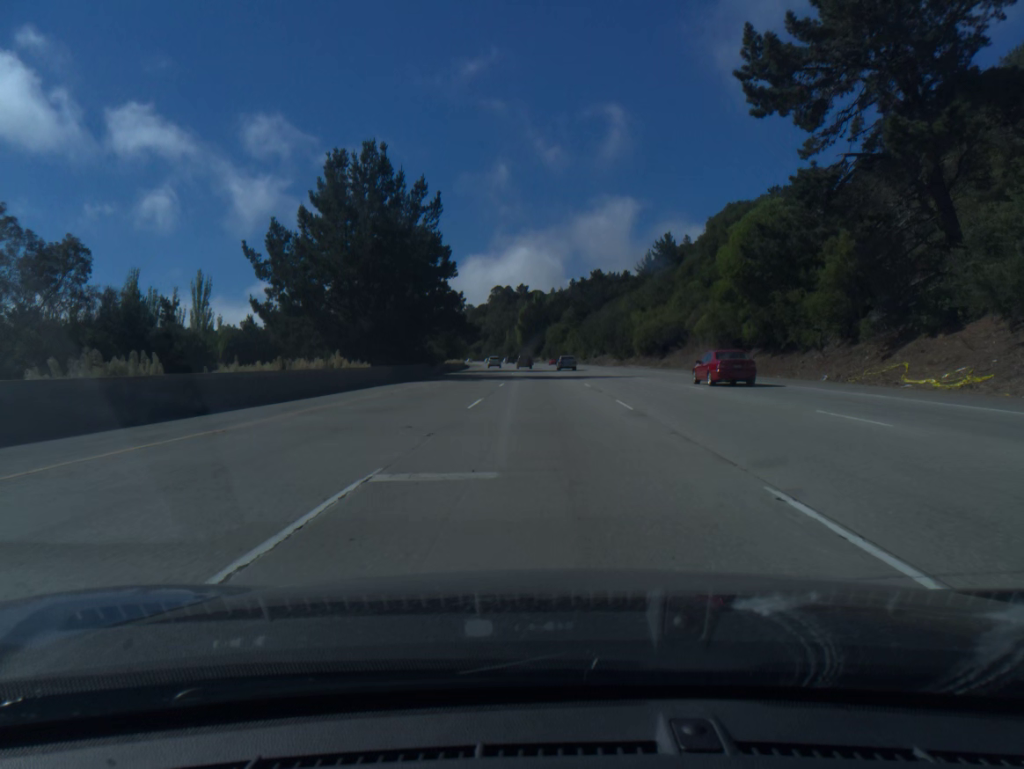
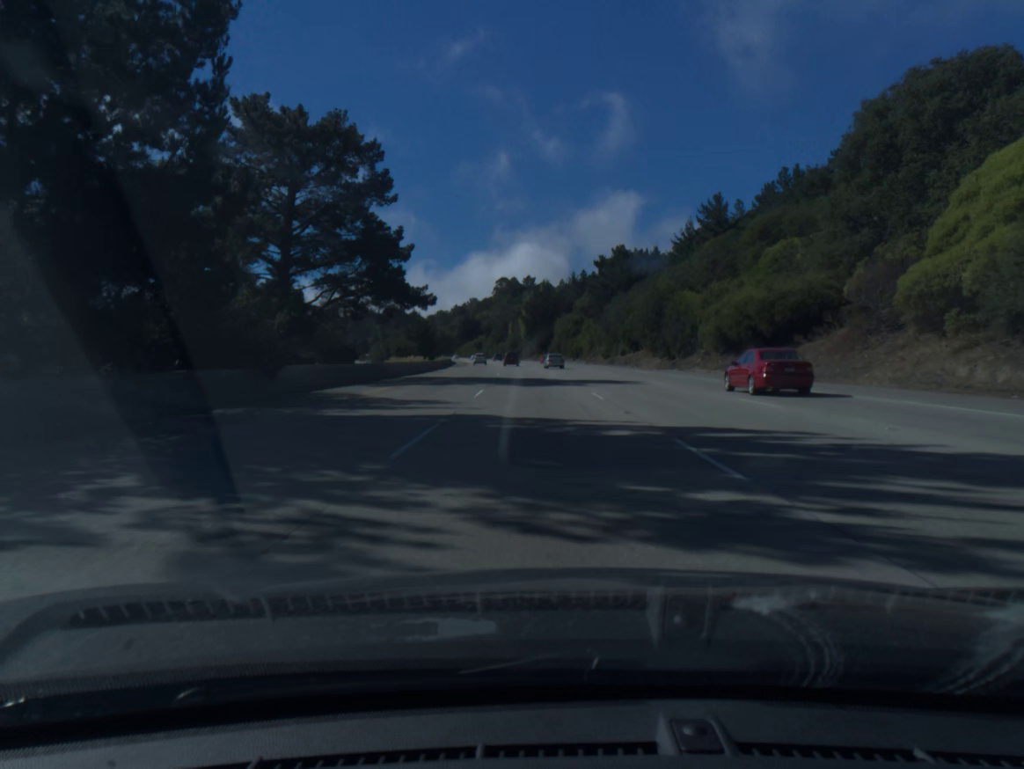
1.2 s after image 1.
(-0.1, +39.1) m; 0°
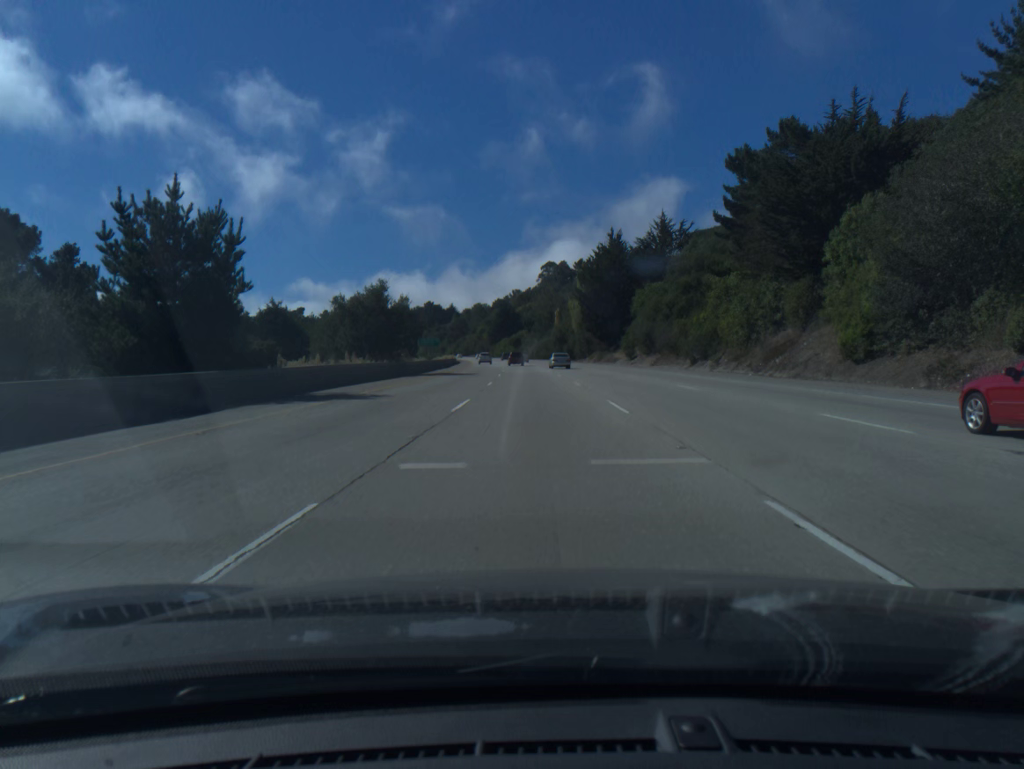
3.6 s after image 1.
(-2.4, +78.3) m; -4°
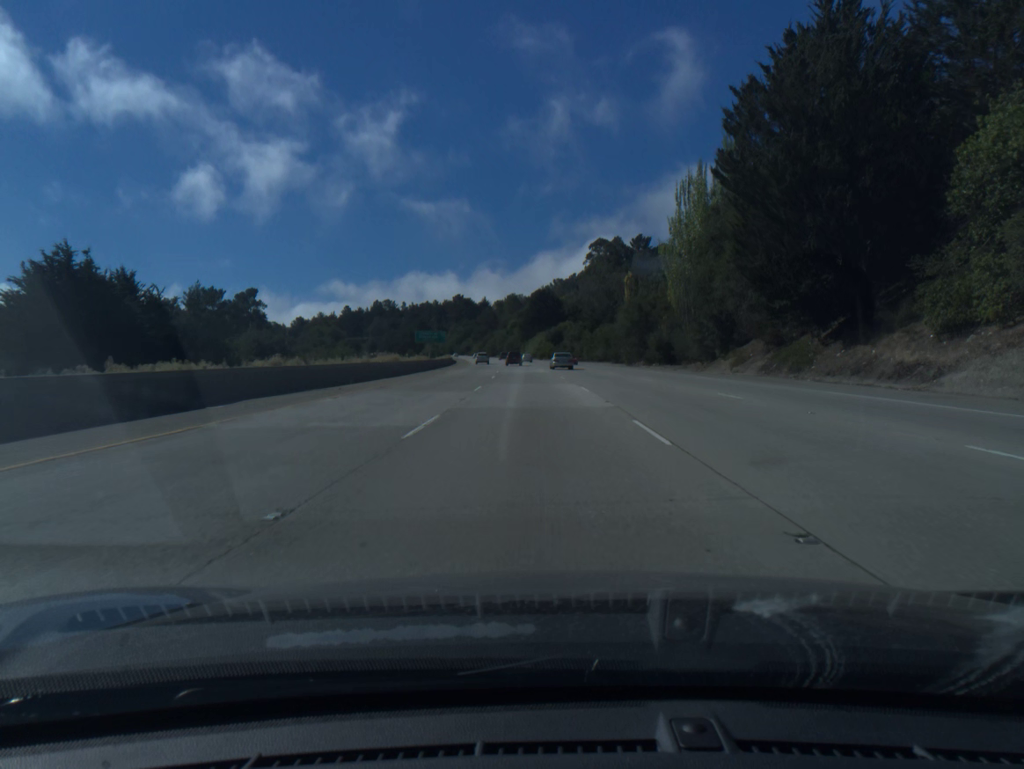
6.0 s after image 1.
(-2.0, +78.5) m; -3°
